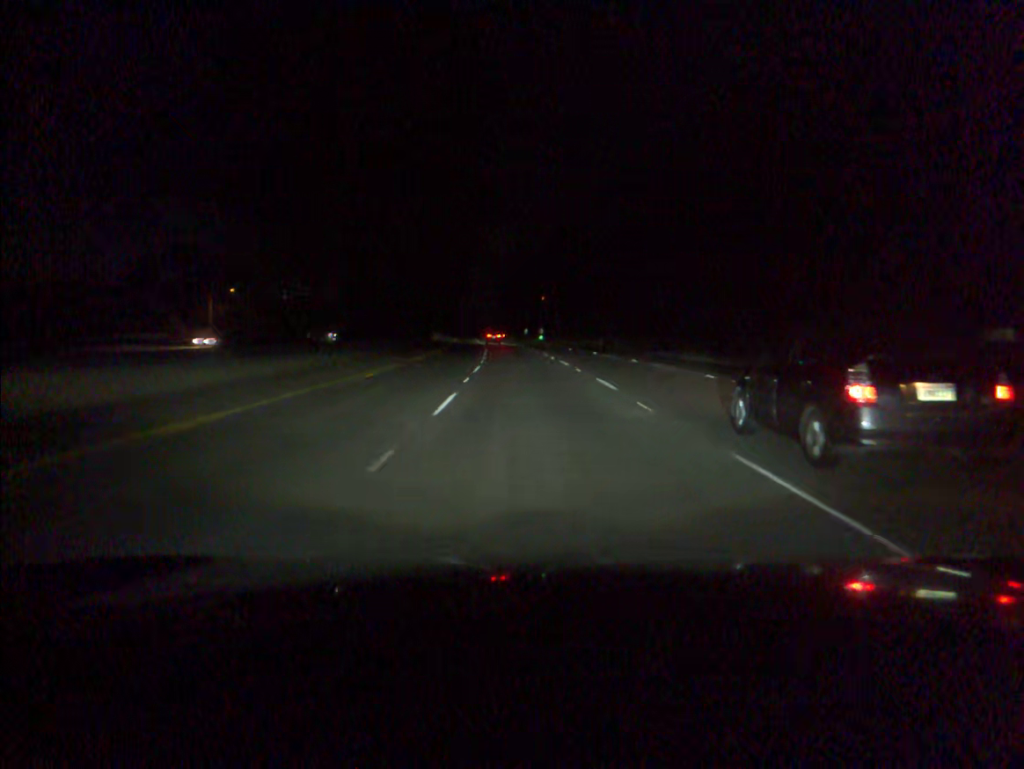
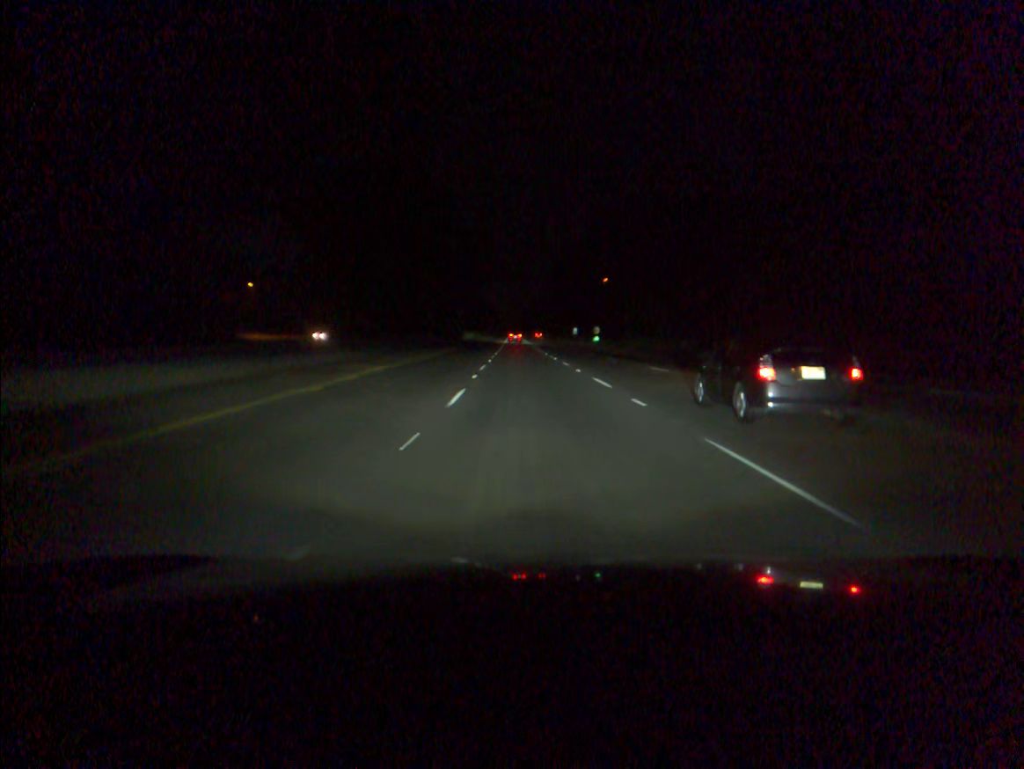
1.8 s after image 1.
(-1.7, +56.8) m; -3°
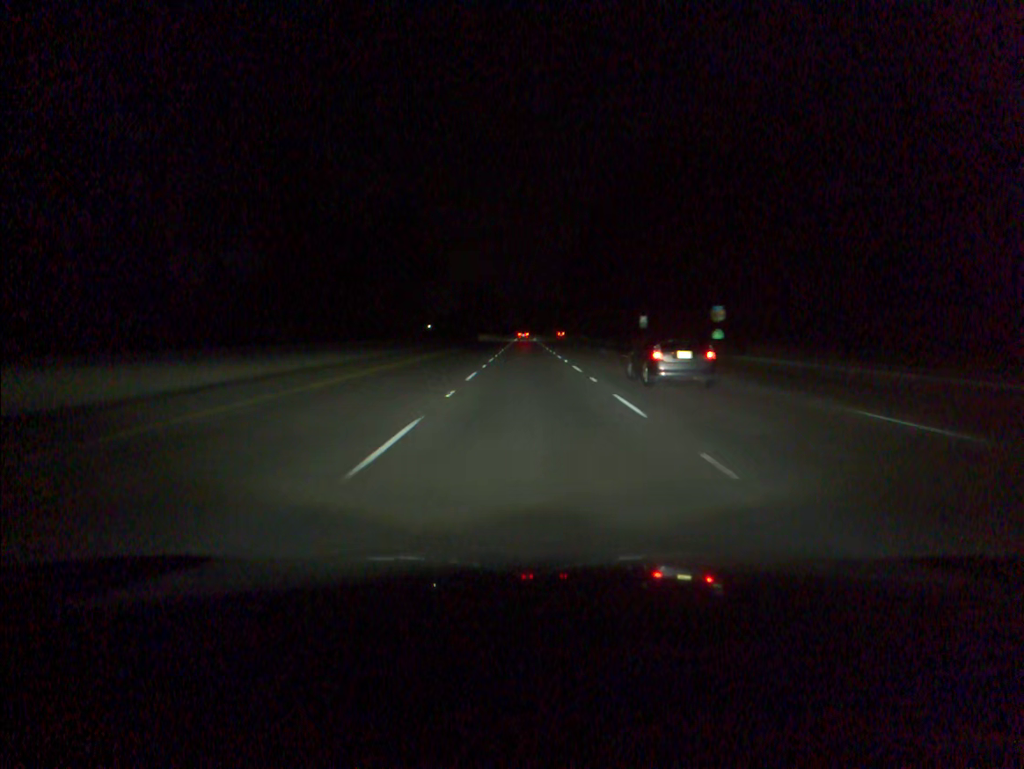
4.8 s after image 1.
(-1.4, +94.7) m; -1°
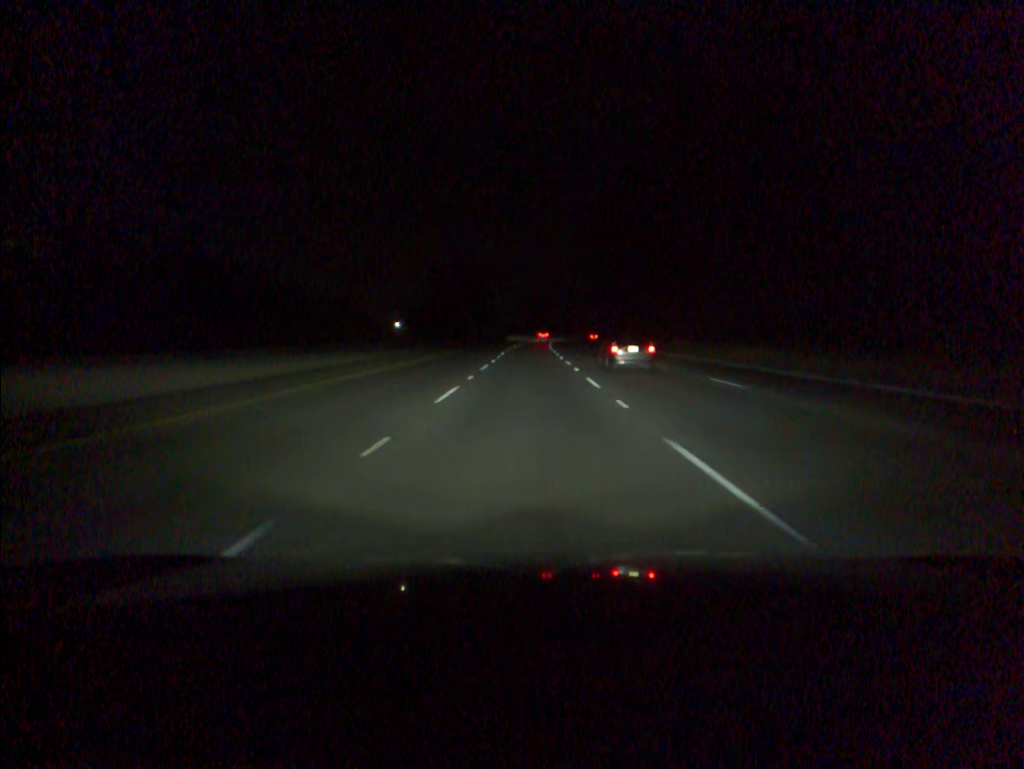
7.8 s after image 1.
(-0.5, +94.9) m; 0°
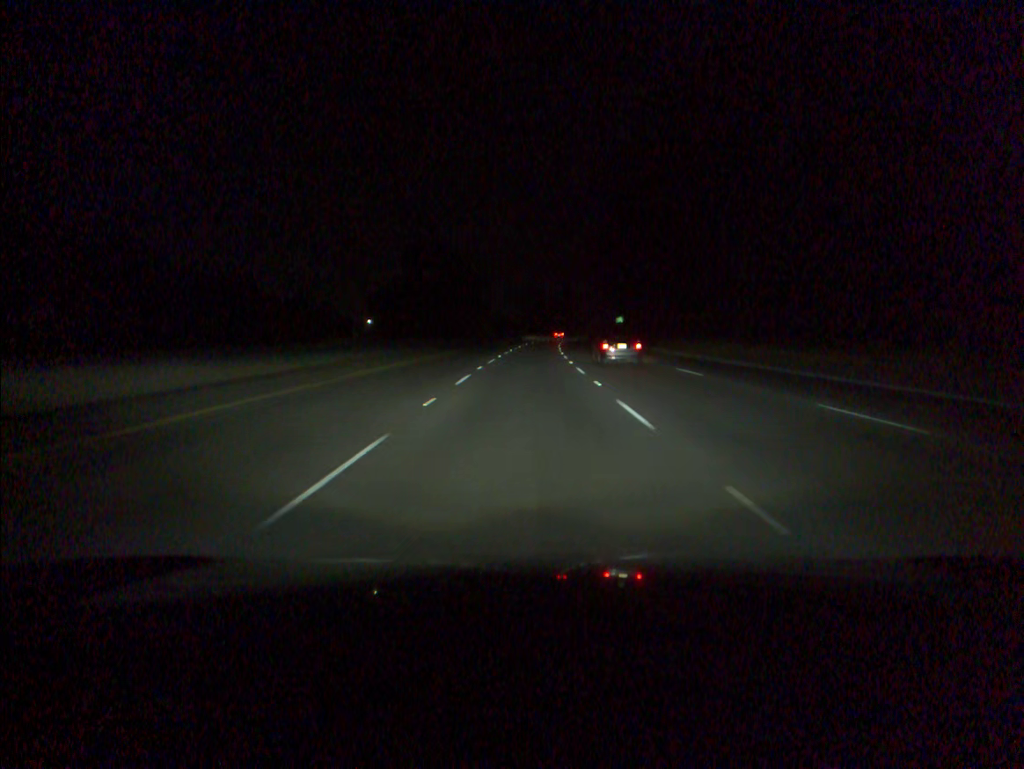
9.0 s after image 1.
(+0.1, +38.0) m; 0°
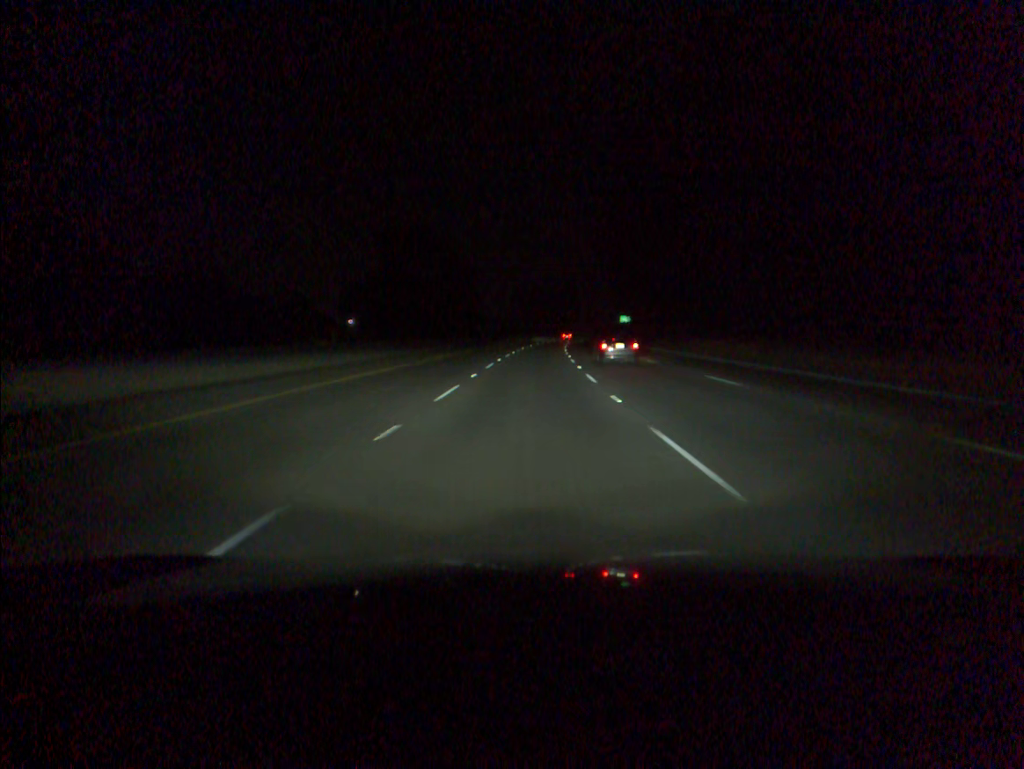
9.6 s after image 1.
(0.0, +19.0) m; 0°
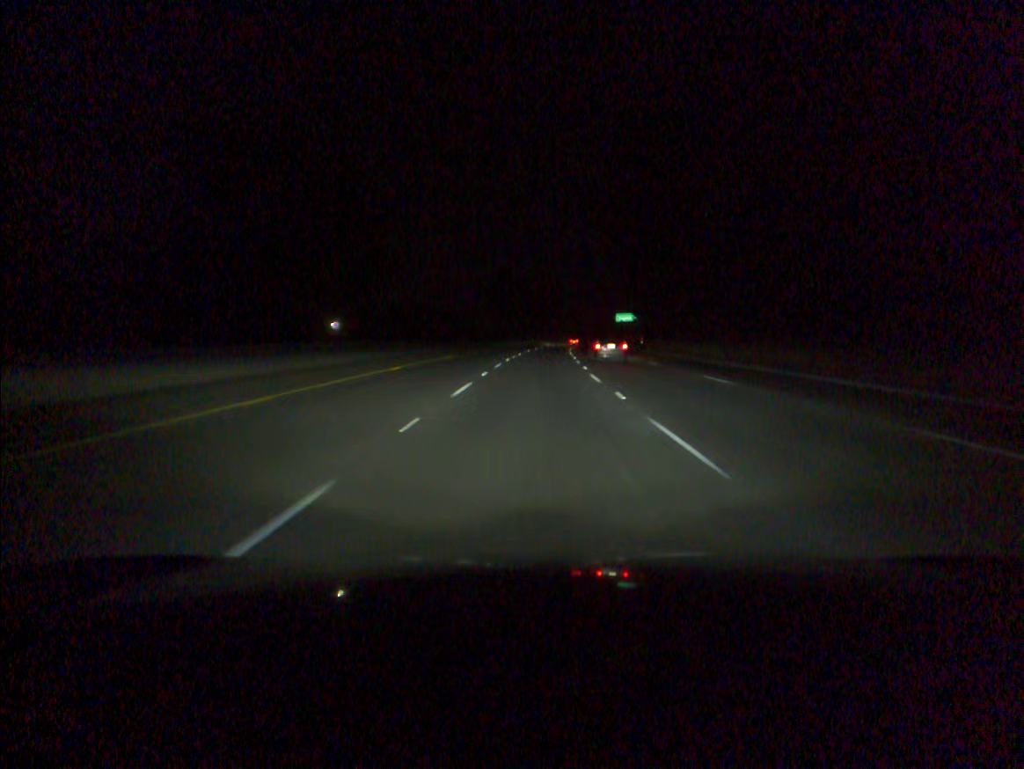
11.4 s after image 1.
(+0.7, +57.1) m; +2°
